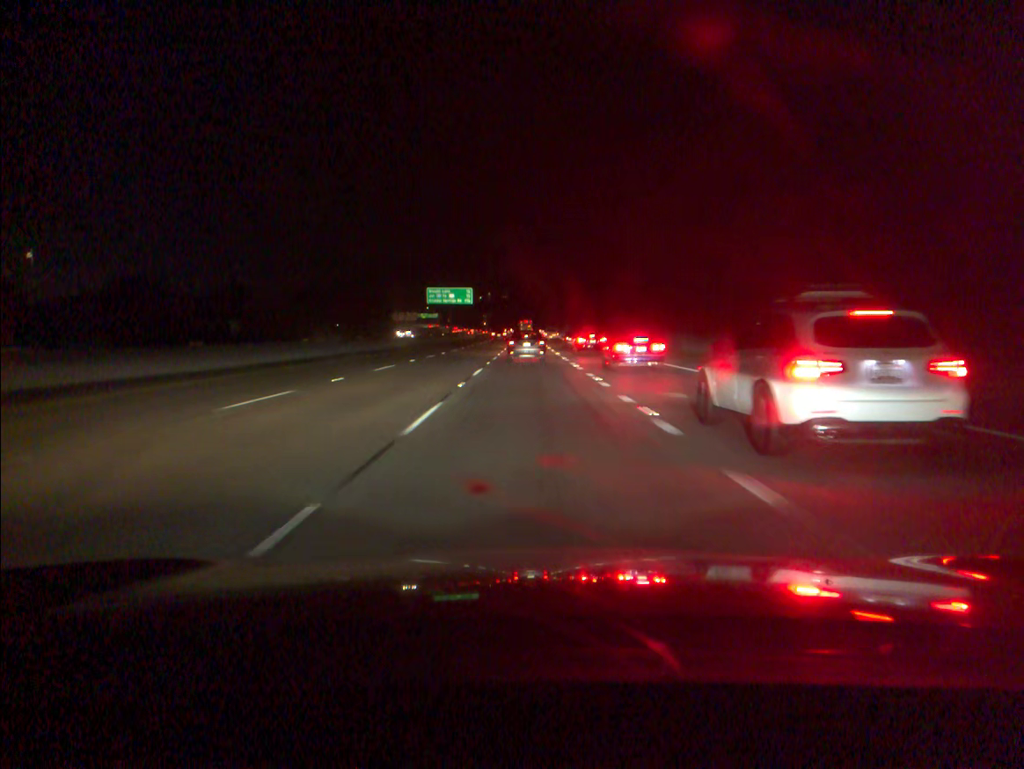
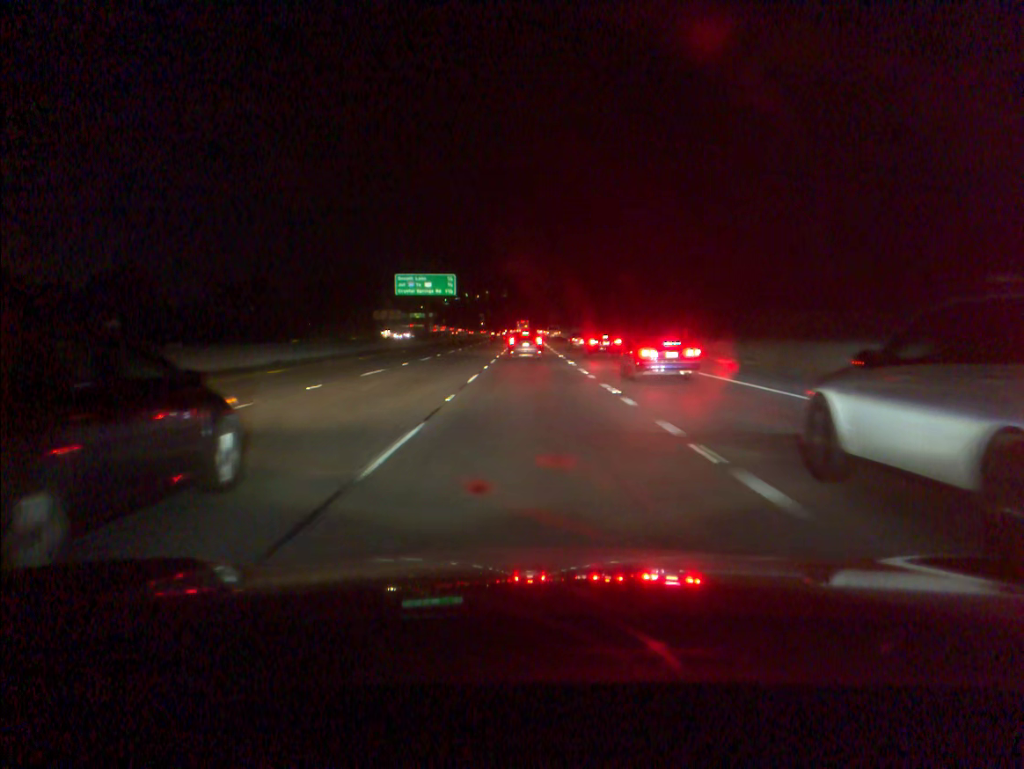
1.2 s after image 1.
(0.0, +31.4) m; 0°
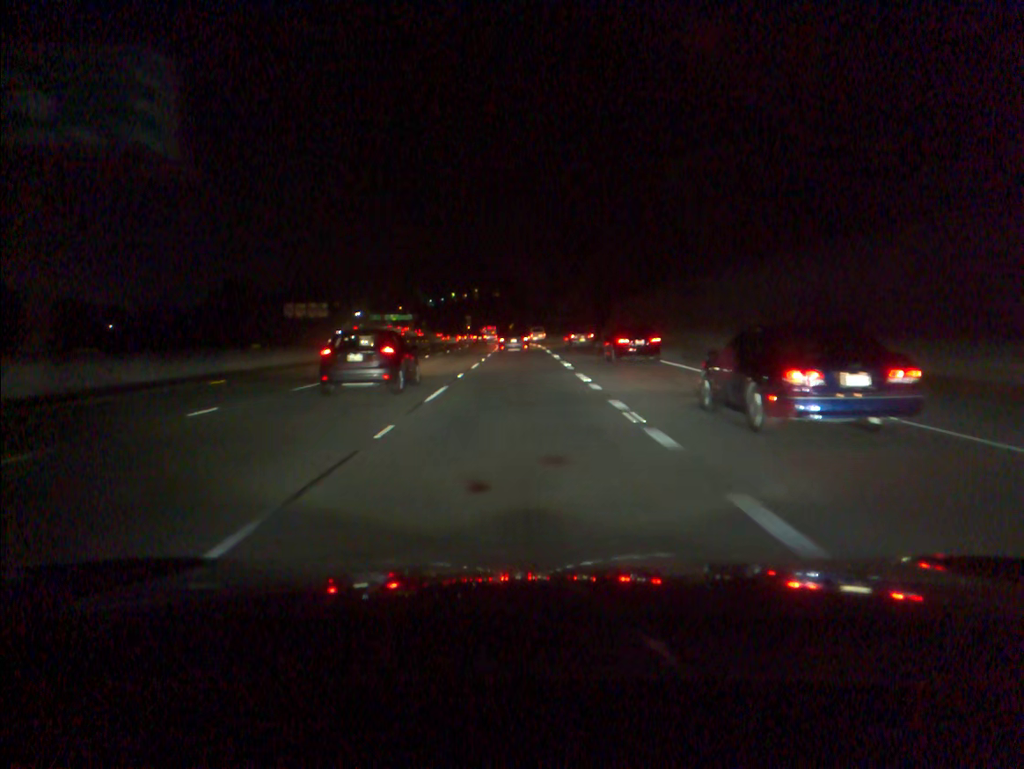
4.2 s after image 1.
(+0.4, +77.5) m; 0°
